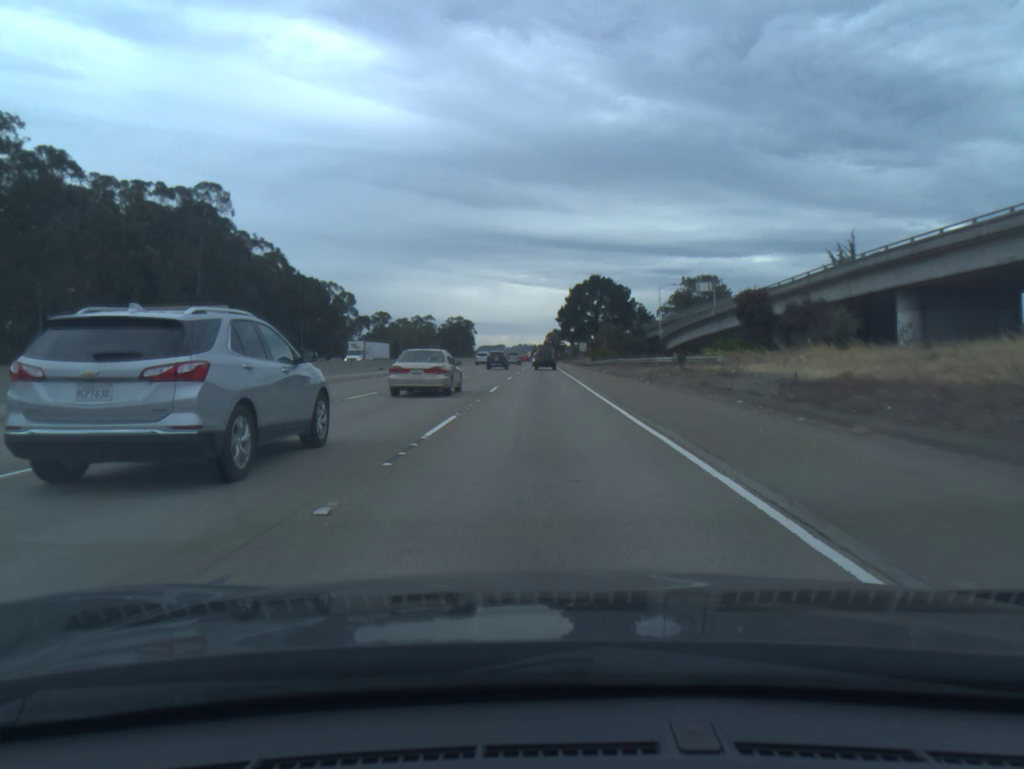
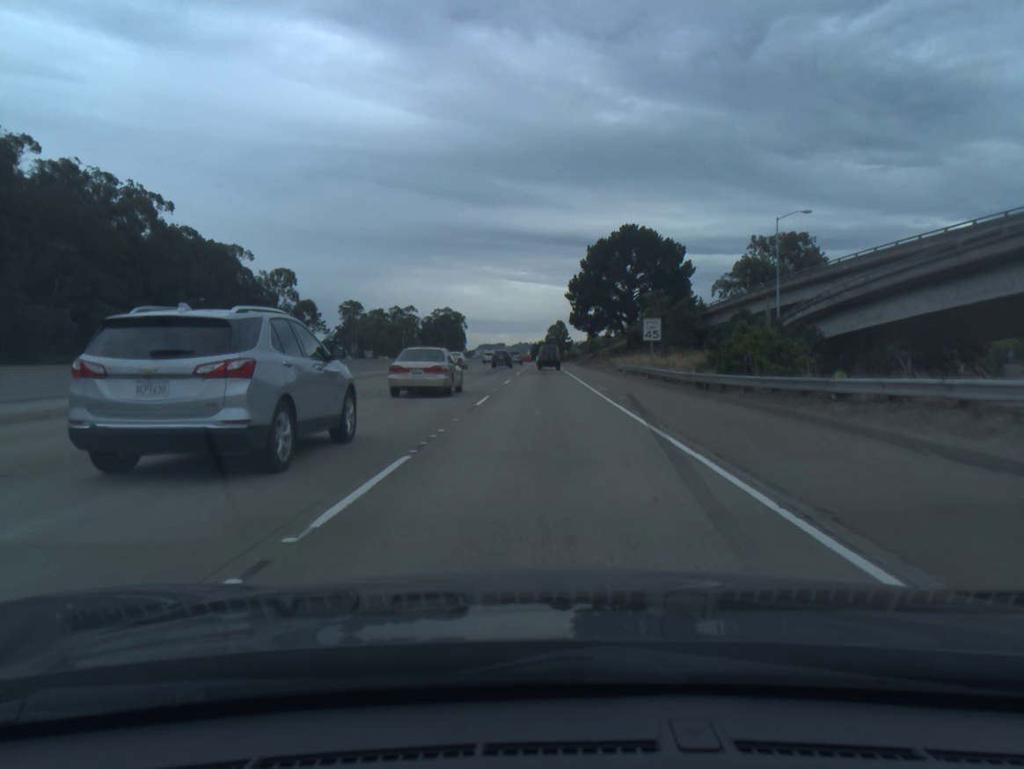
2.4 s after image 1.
(-0.2, +64.6) m; 0°
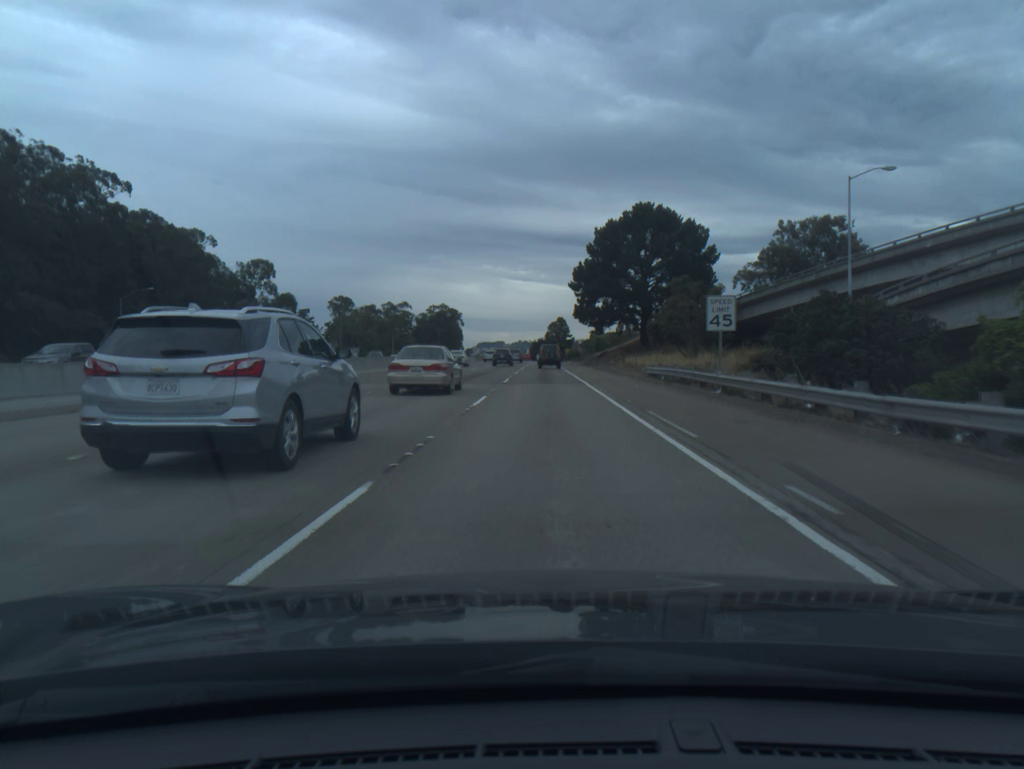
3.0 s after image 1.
(0.0, +15.8) m; 0°
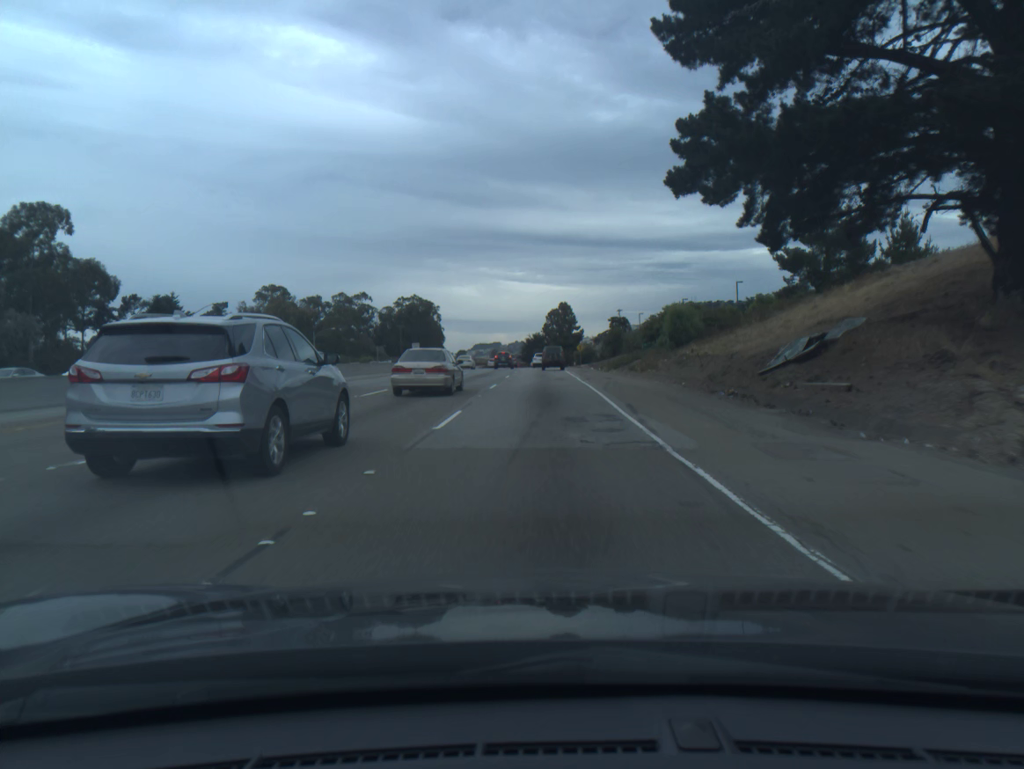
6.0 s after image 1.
(+0.3, +78.7) m; 0°
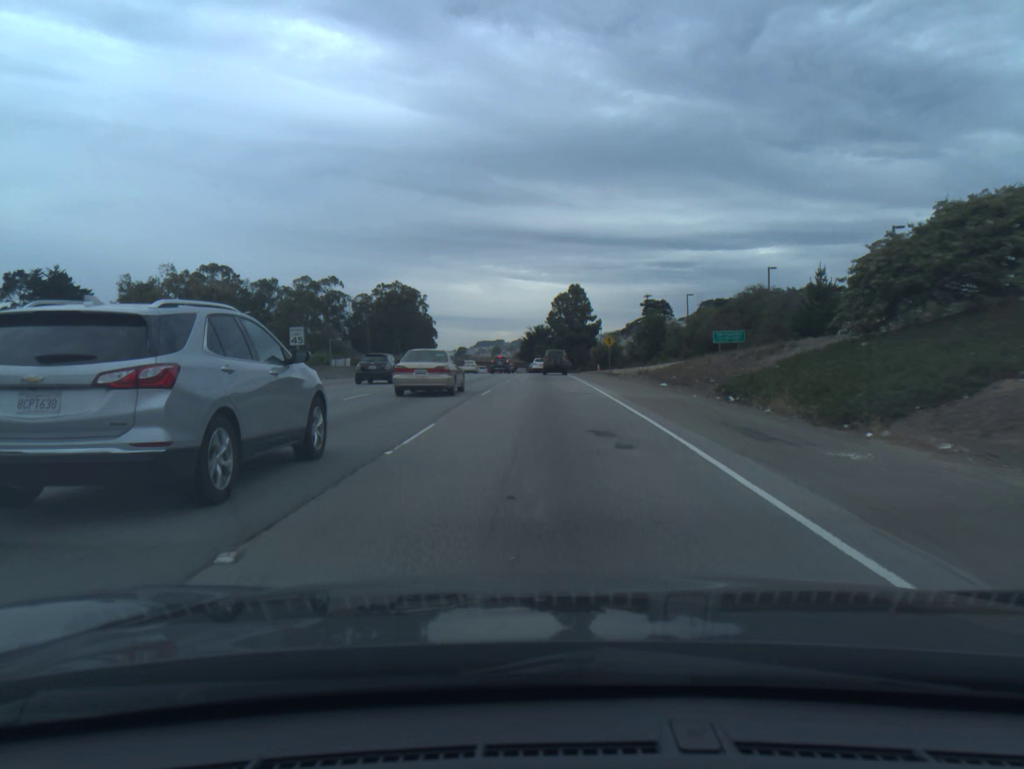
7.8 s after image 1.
(-0.1, +47.2) m; 0°
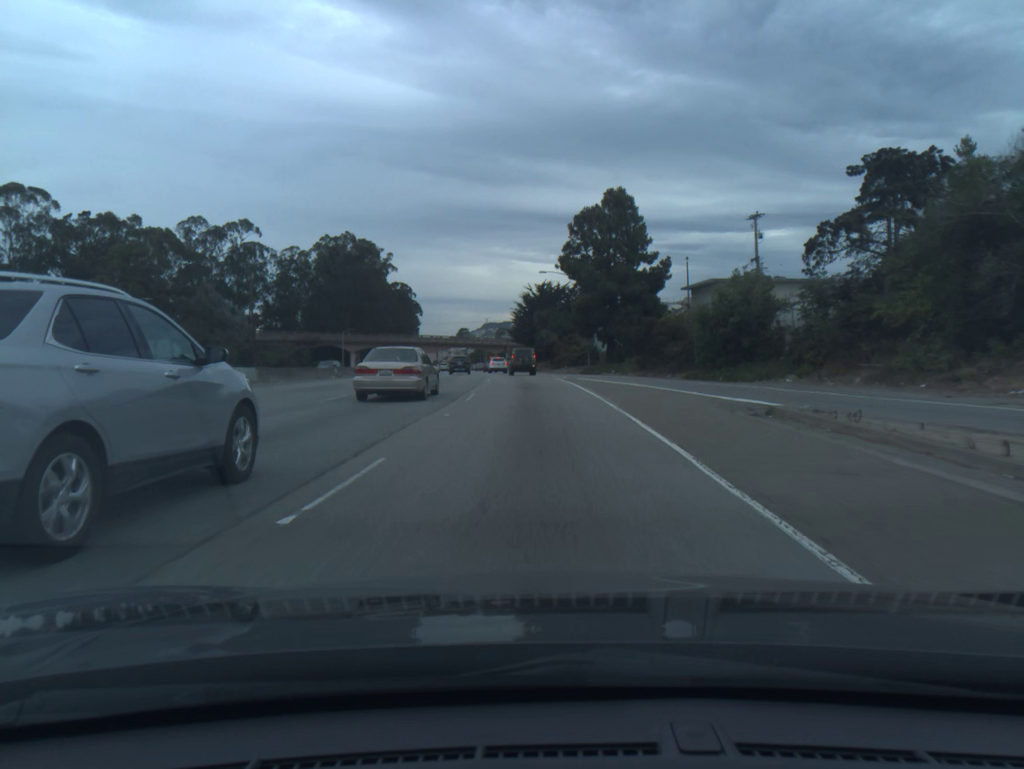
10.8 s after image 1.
(+0.1, +76.9) m; -1°
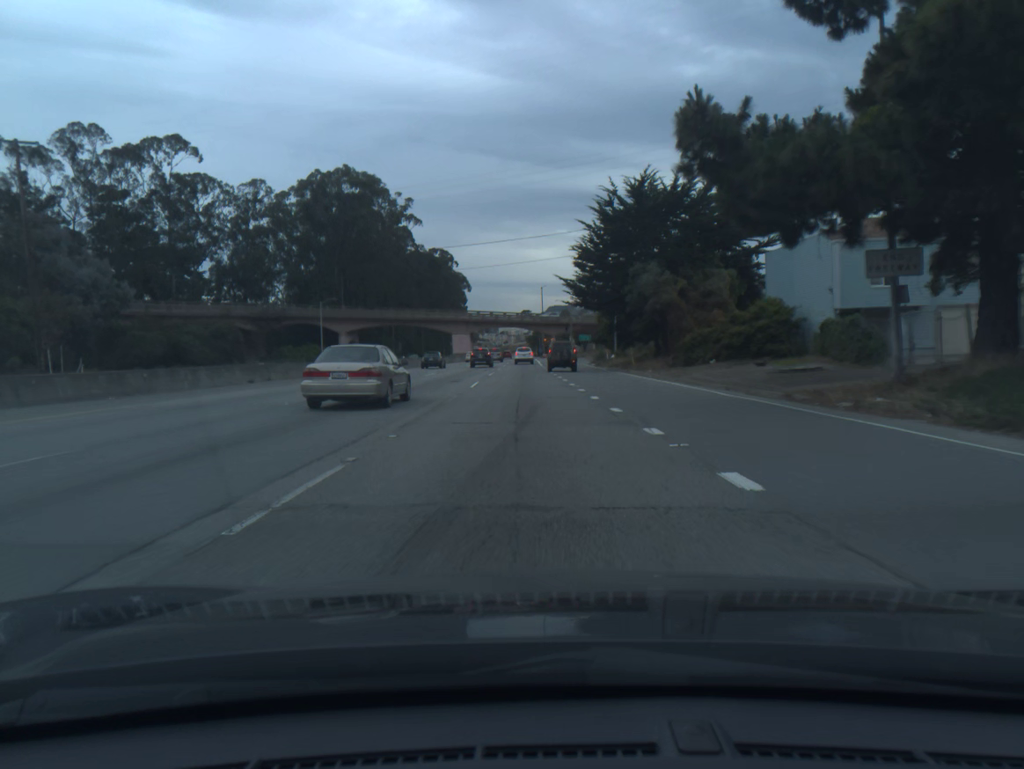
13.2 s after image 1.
(-2.0, +59.0) m; -5°
